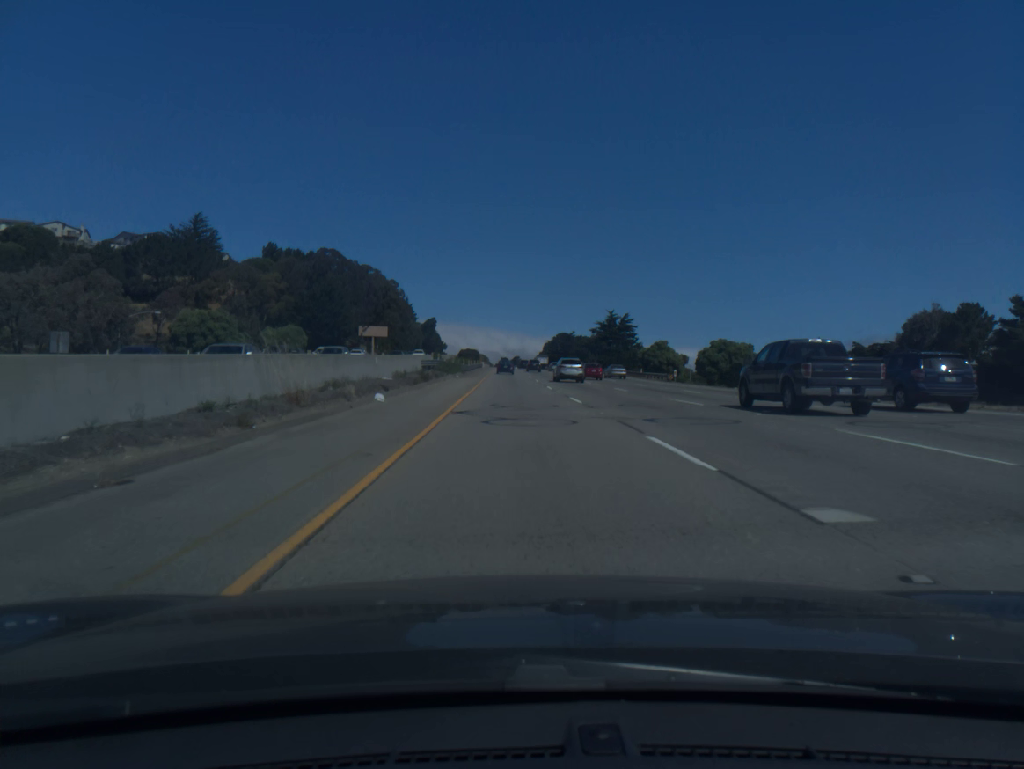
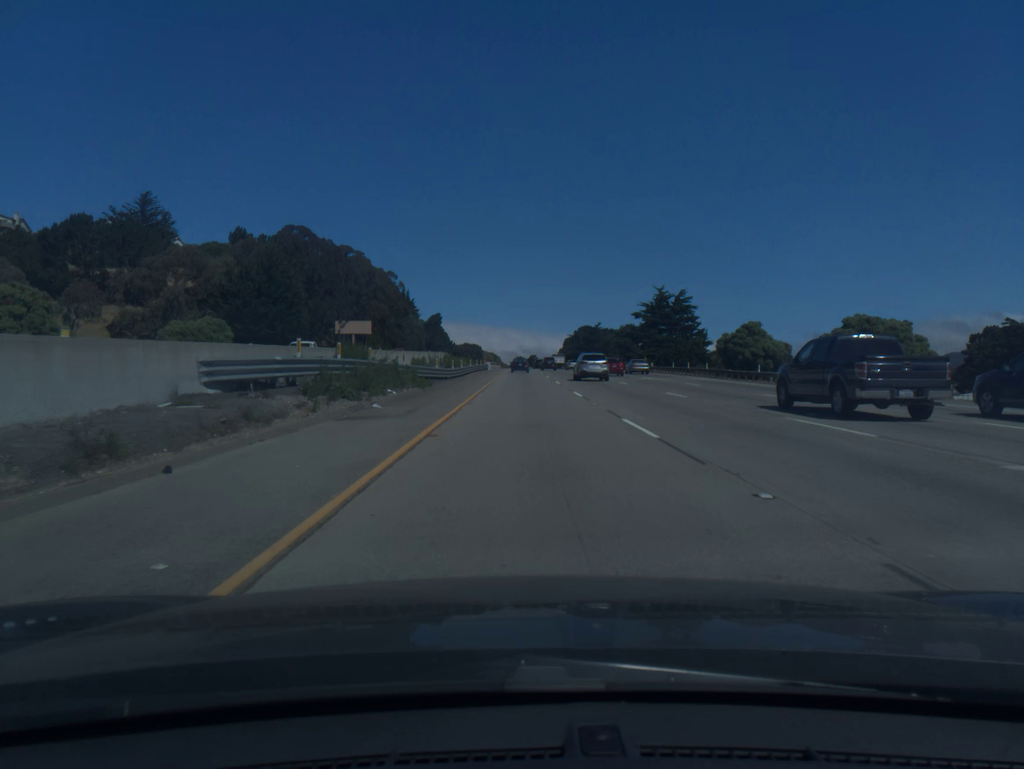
(-0.5, +40.4) m; -1°
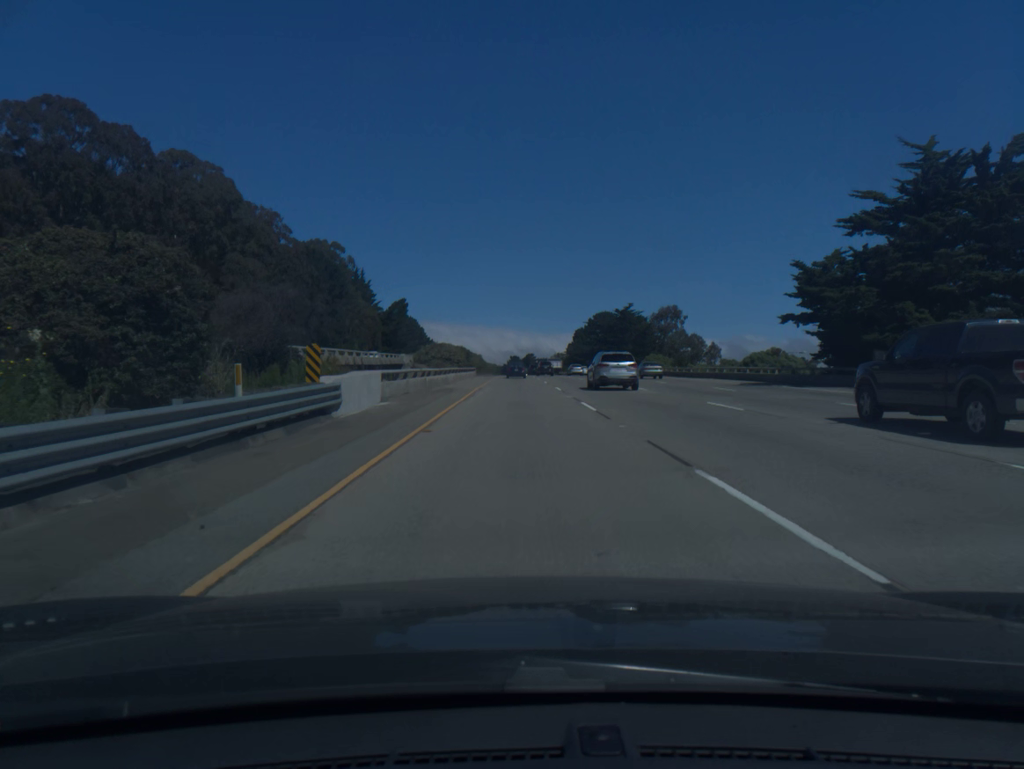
(+0.3, +80.8) m; 0°
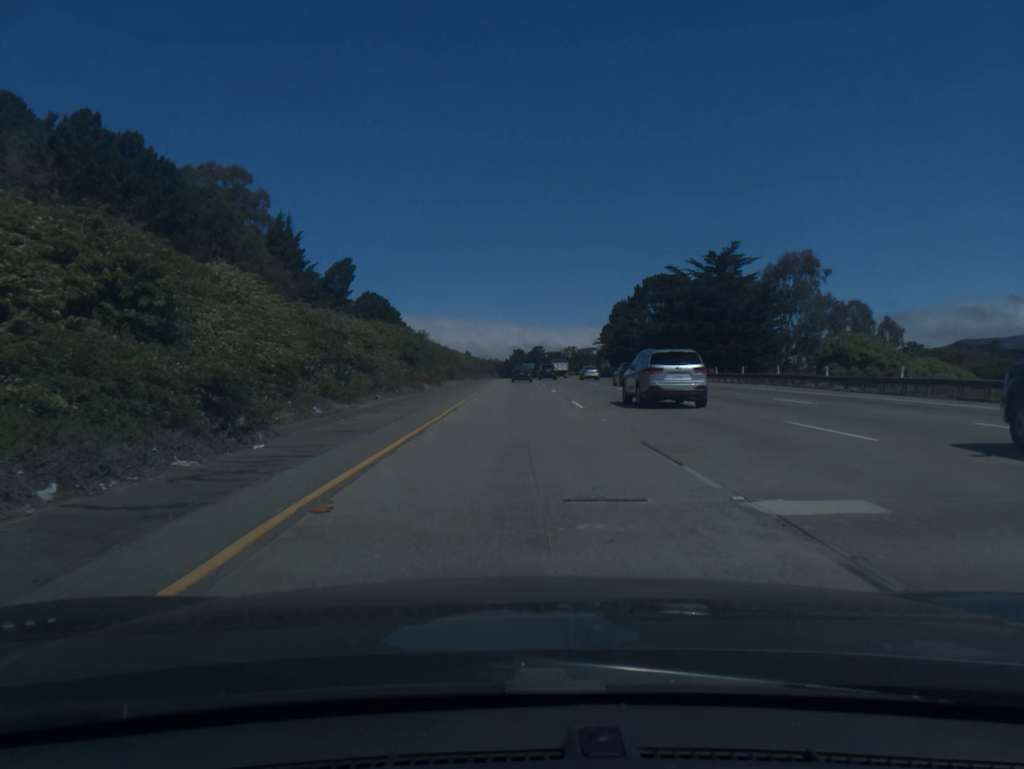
(-0.2, +79.9) m; 0°
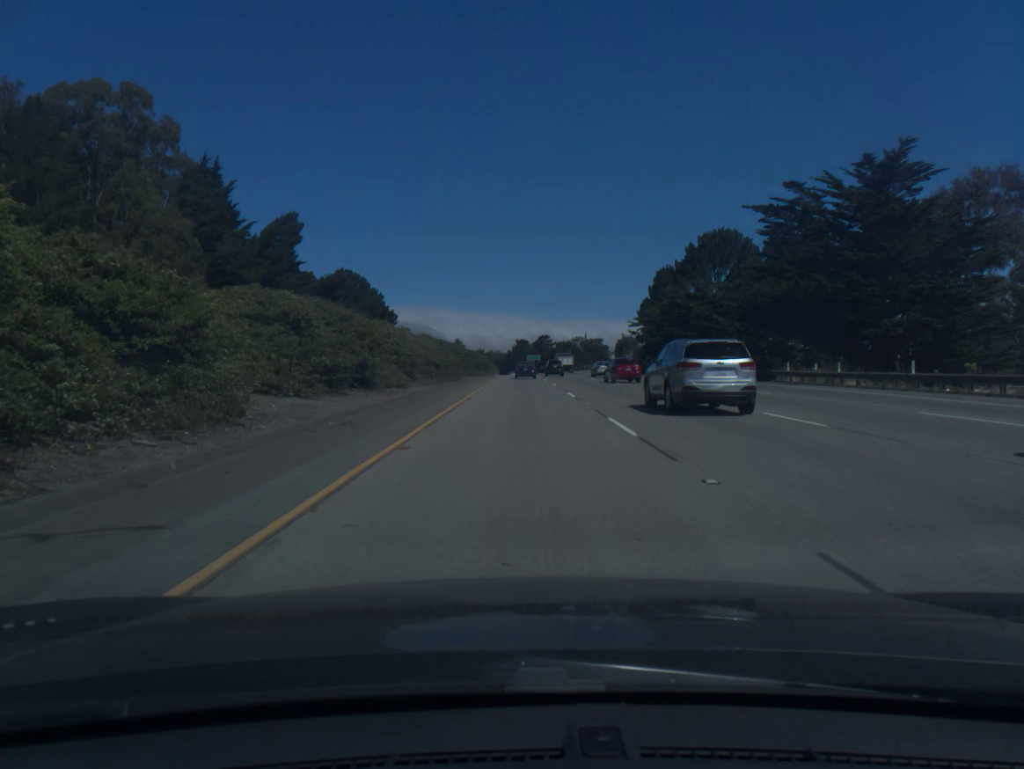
(-0.1, +39.0) m; 0°
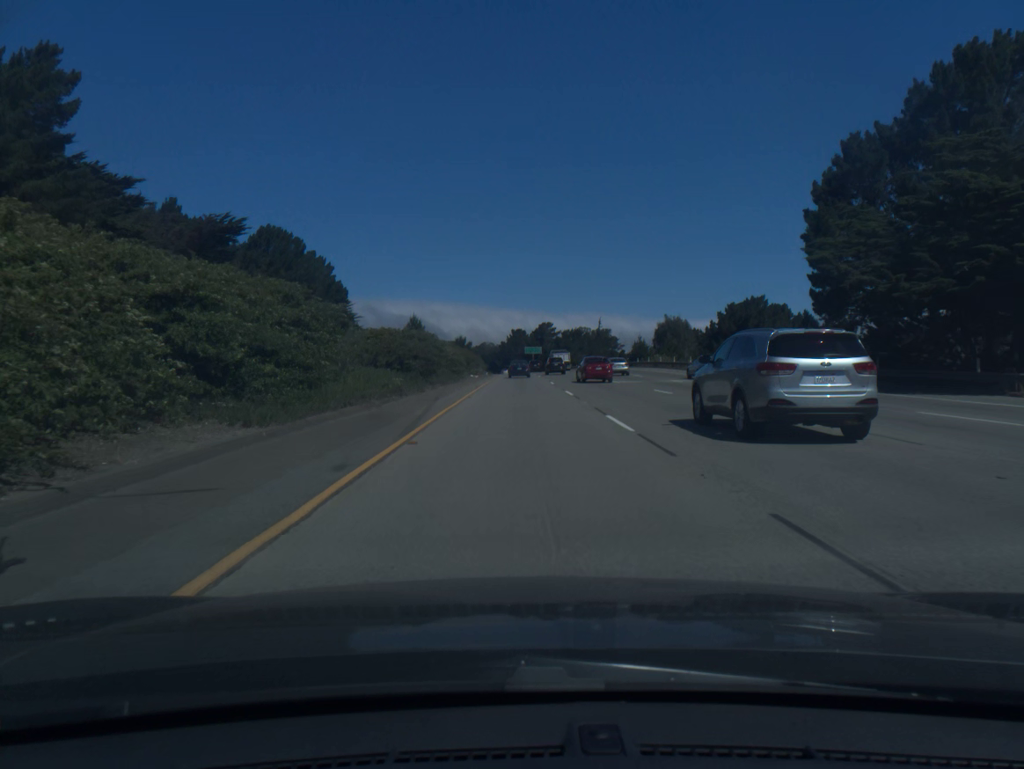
(0.0, +58.0) m; 0°
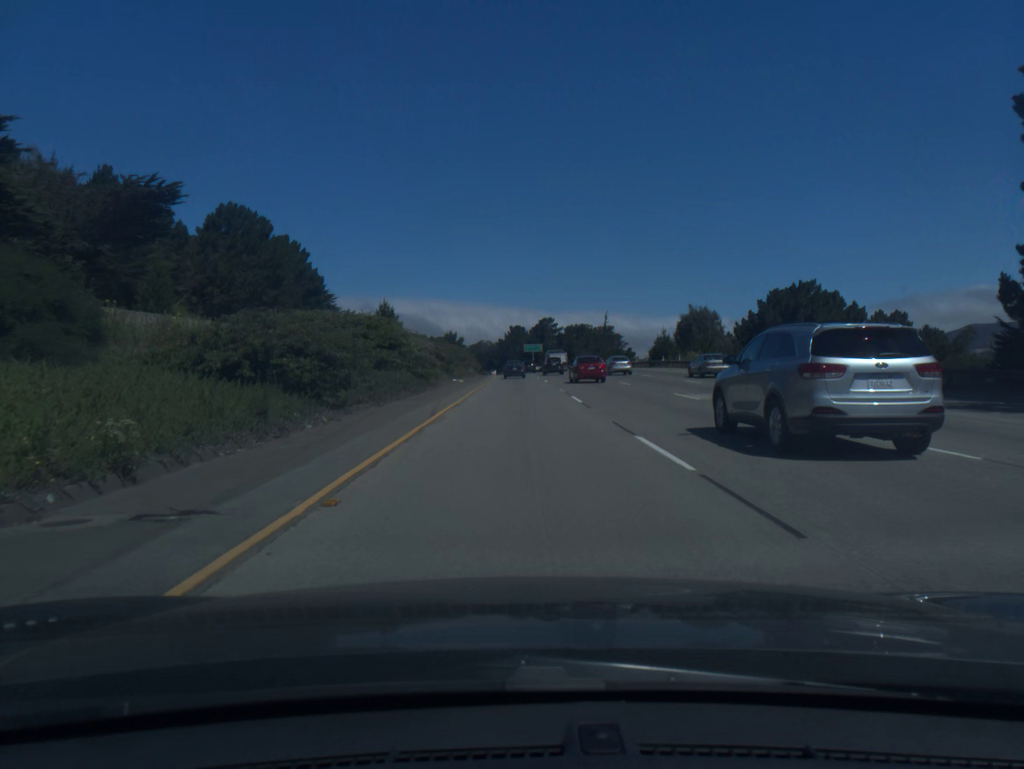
(0.0, +19.3) m; 0°
